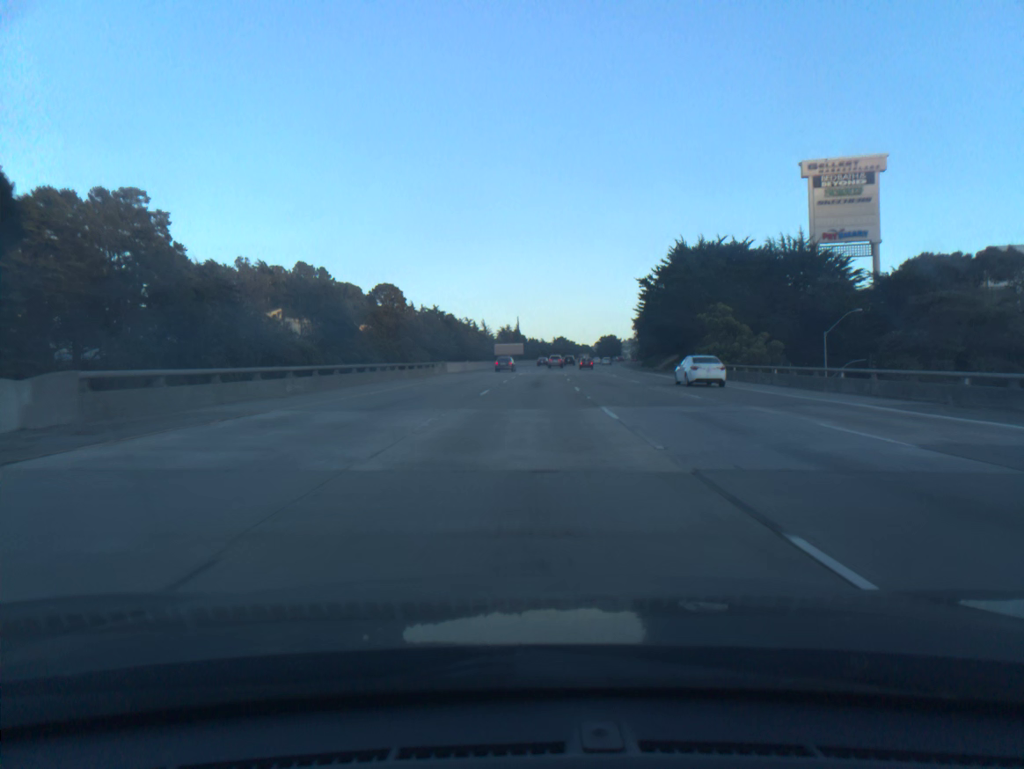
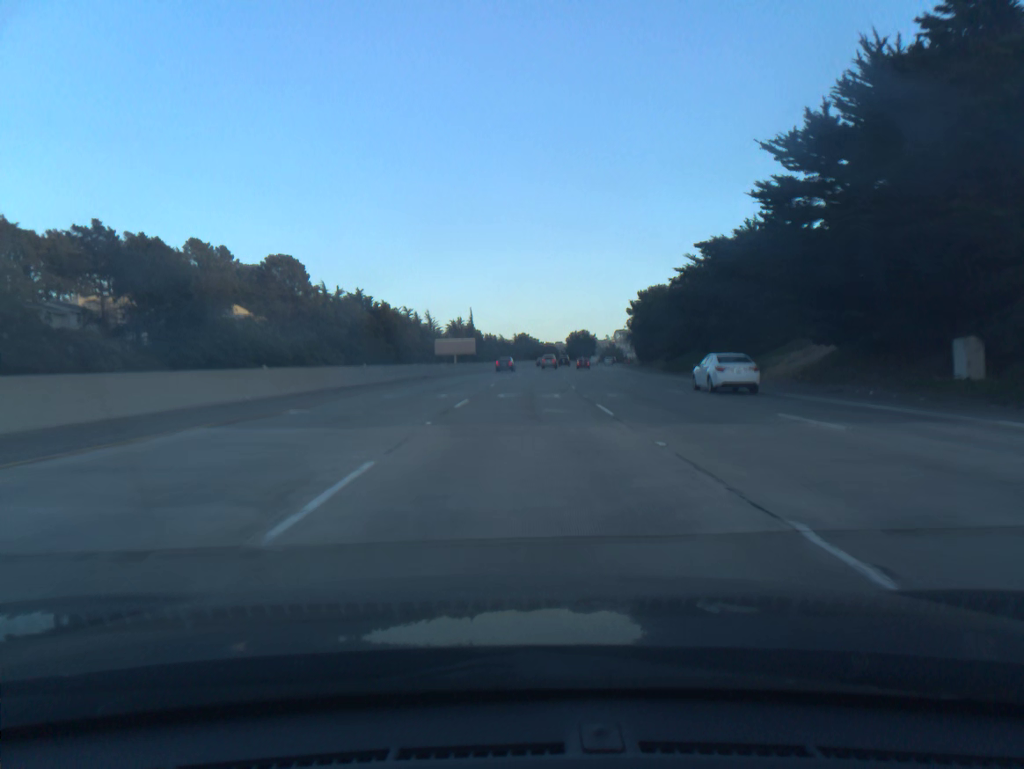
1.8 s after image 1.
(+1.4, +56.8) m; +3°
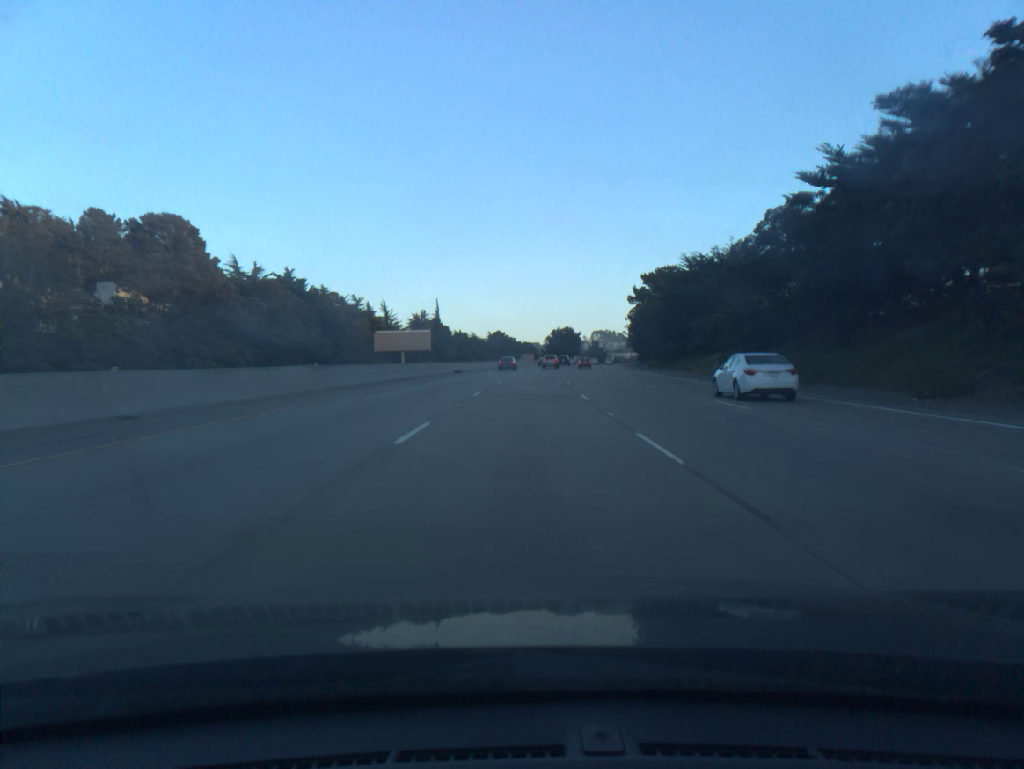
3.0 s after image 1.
(+0.6, +38.0) m; +2°
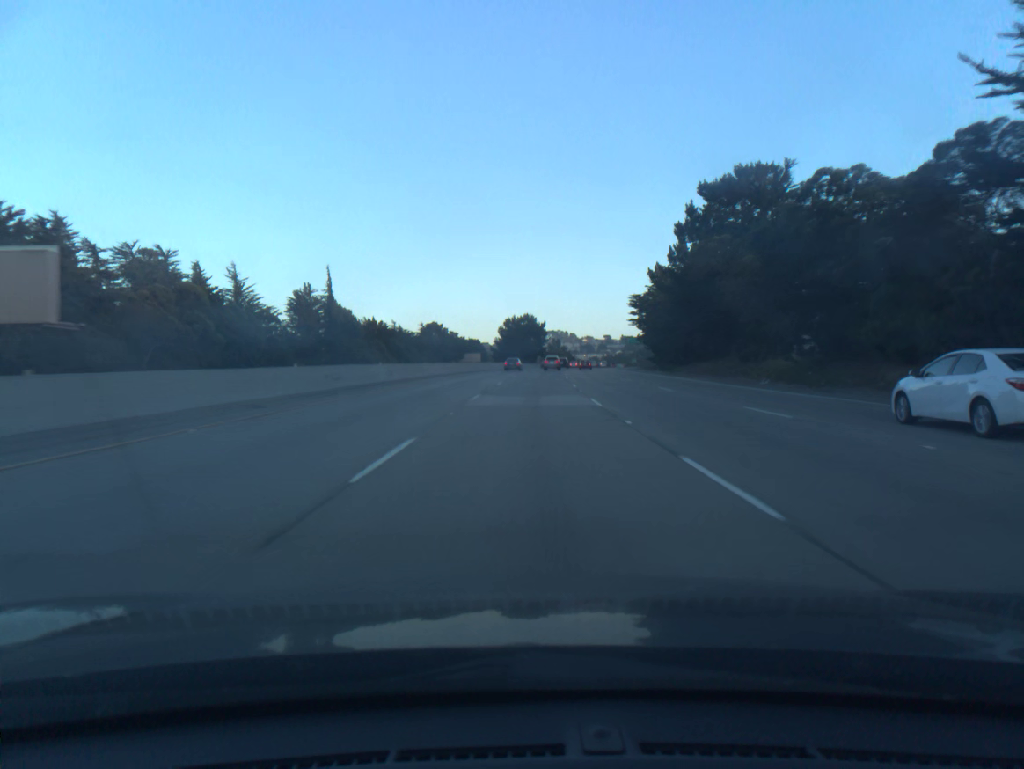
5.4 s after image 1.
(+2.3, +76.1) m; +4°
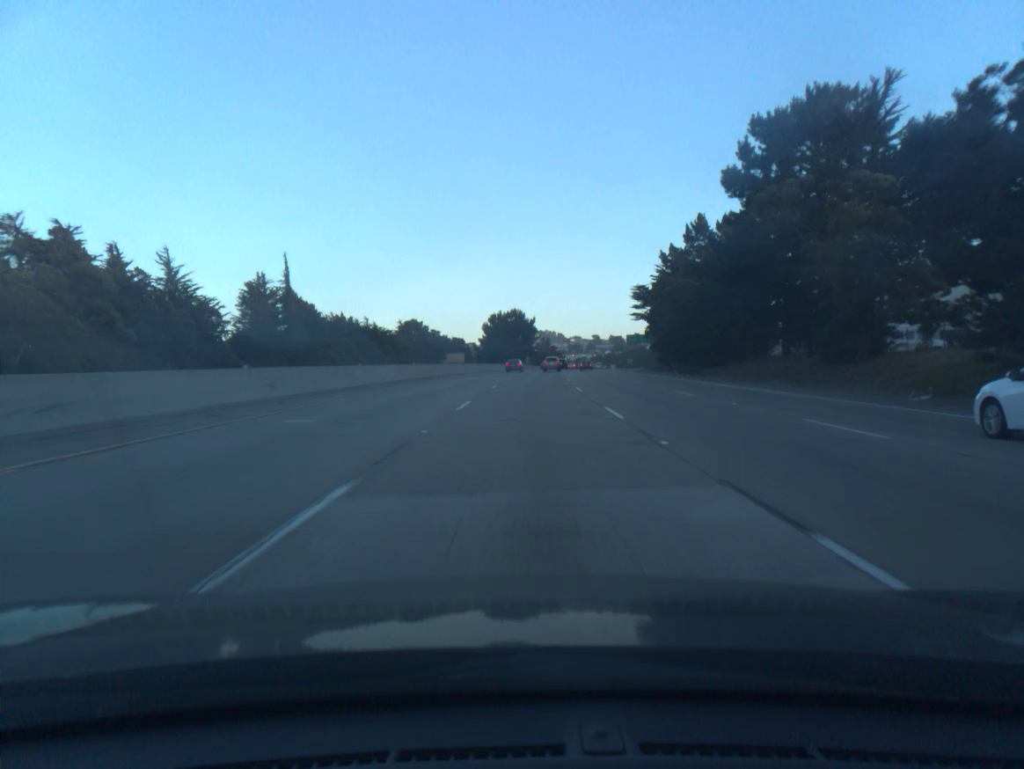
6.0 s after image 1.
(+0.1, +19.1) m; +1°
